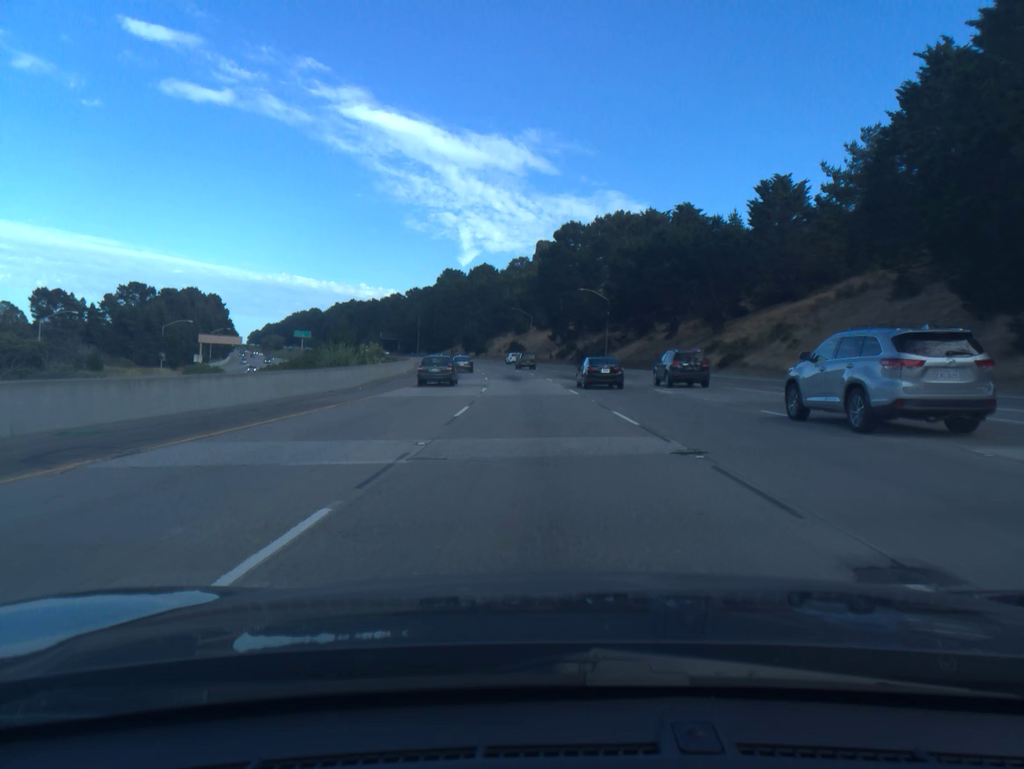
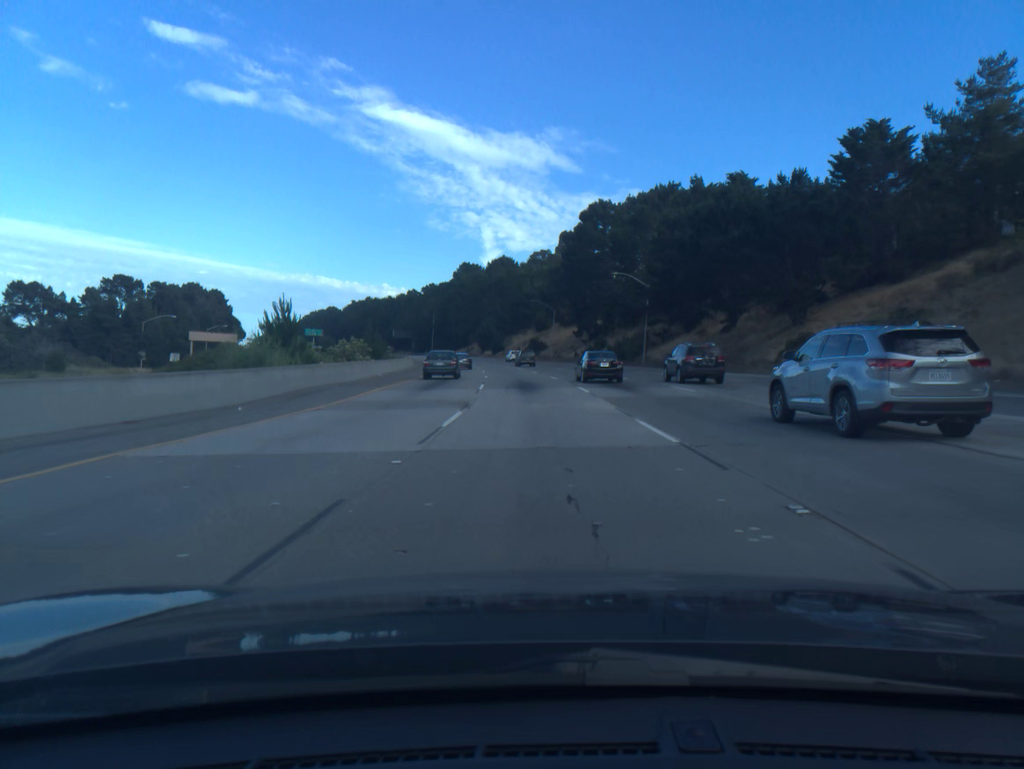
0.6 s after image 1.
(-0.2, +18.1) m; -2°
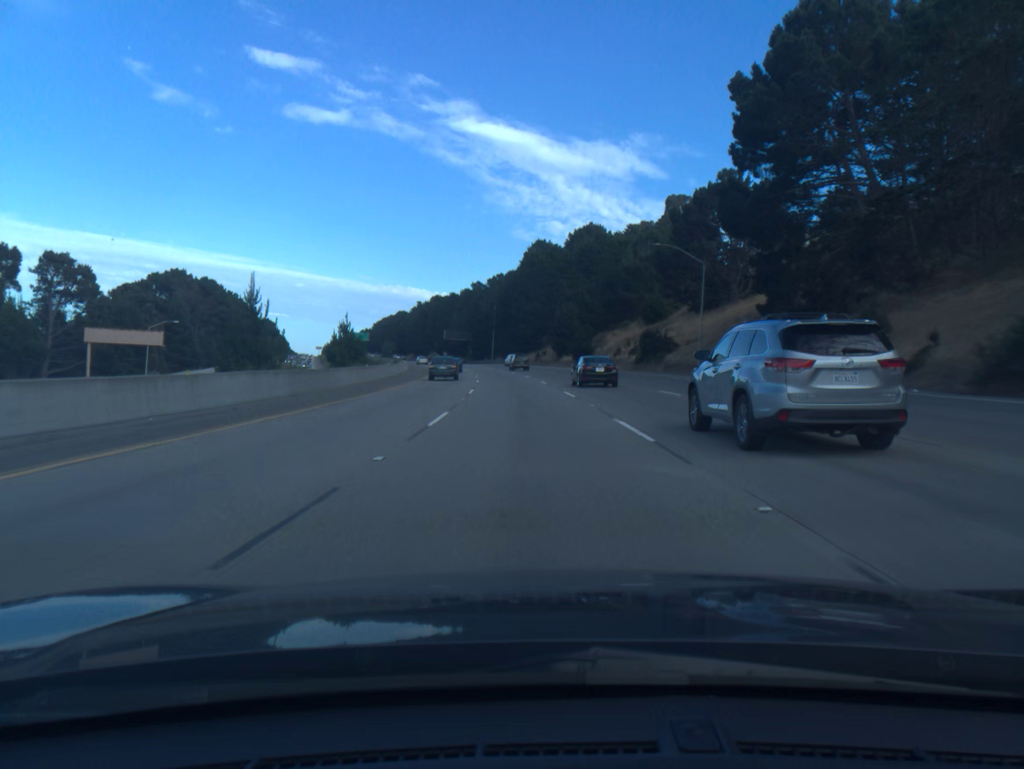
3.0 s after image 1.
(-3.7, +72.2) m; -6°
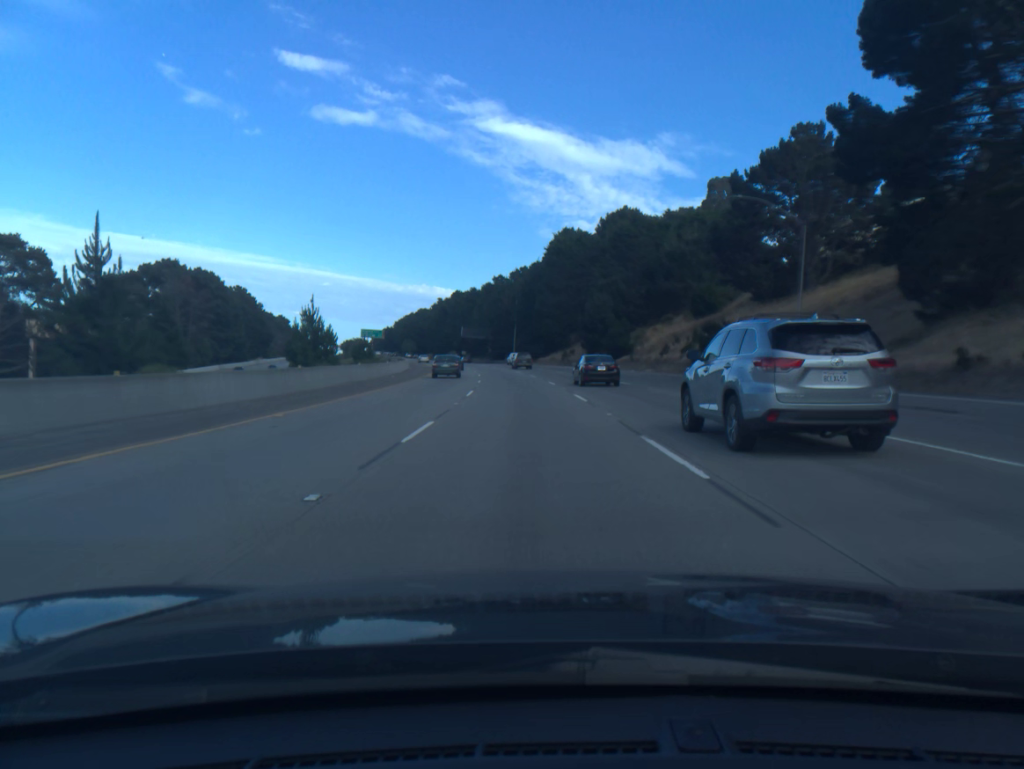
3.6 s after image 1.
(-0.3, +18.1) m; -2°
